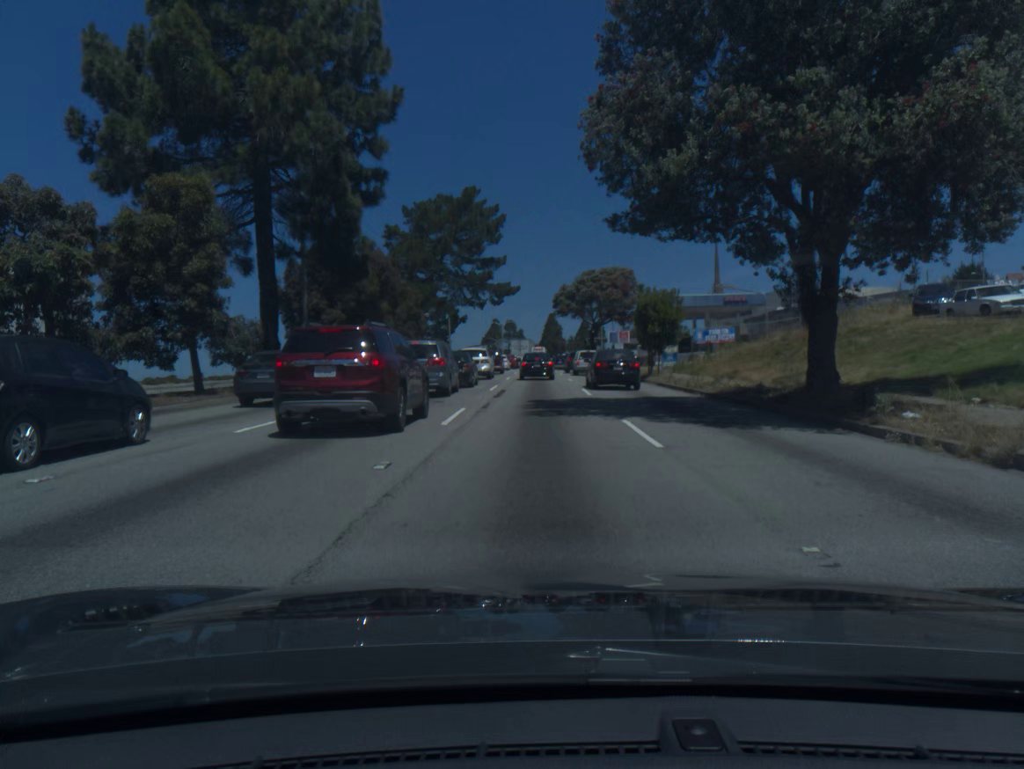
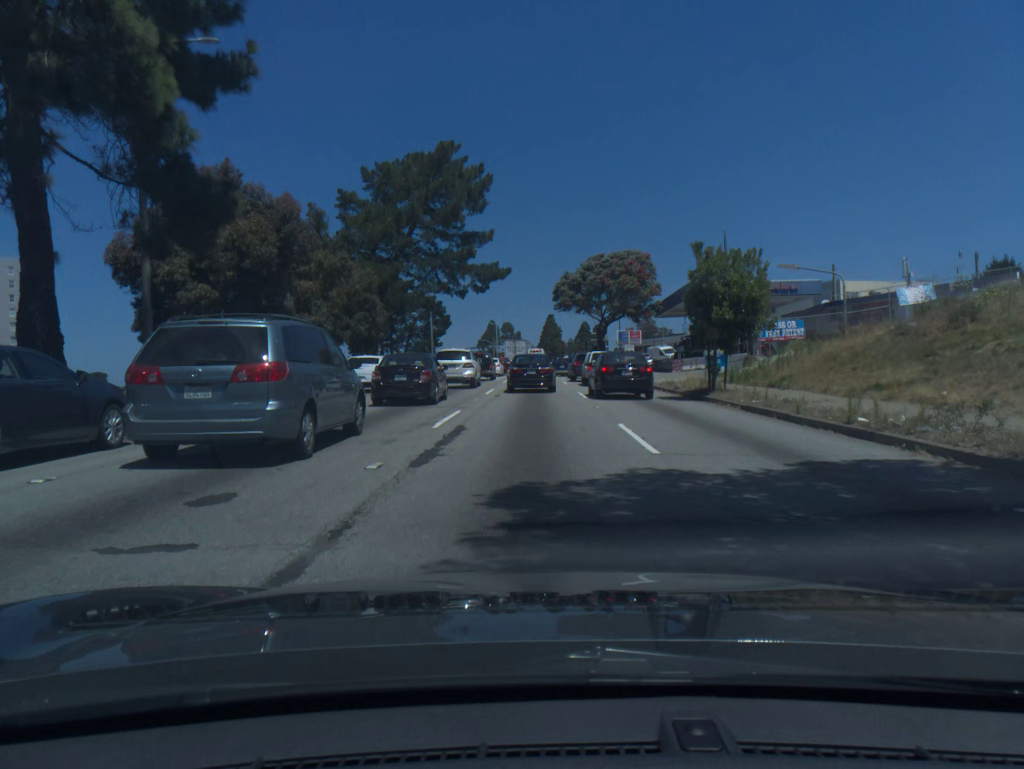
(0.0, +14.5) m; 0°
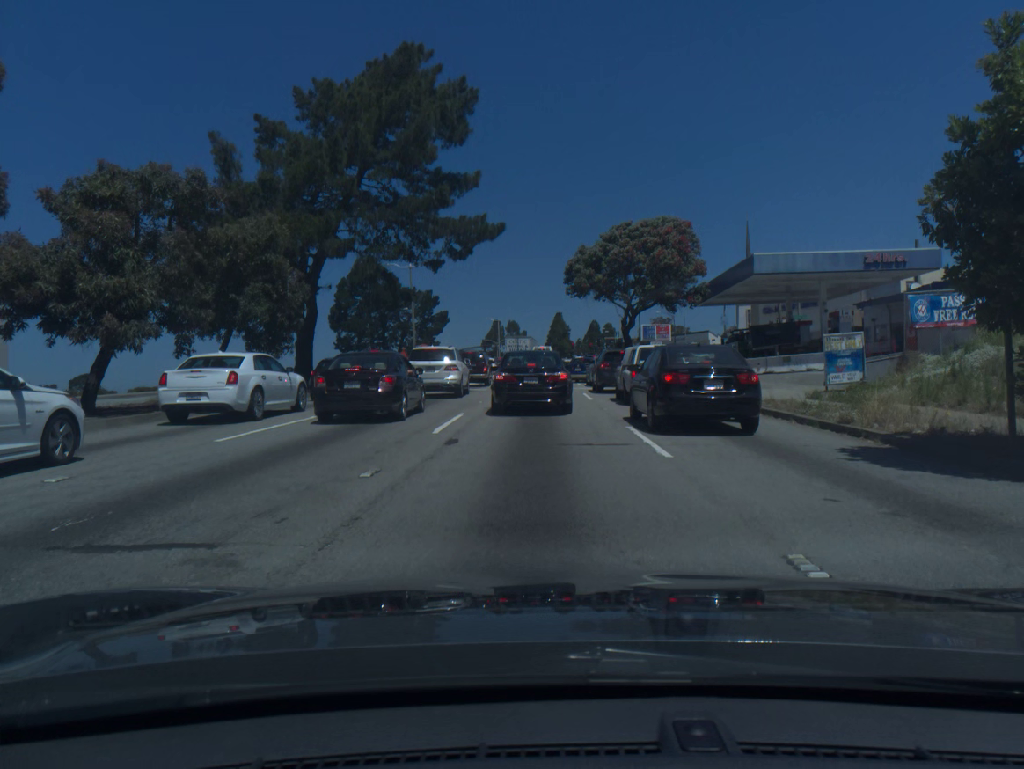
(-0.1, +15.3) m; -1°
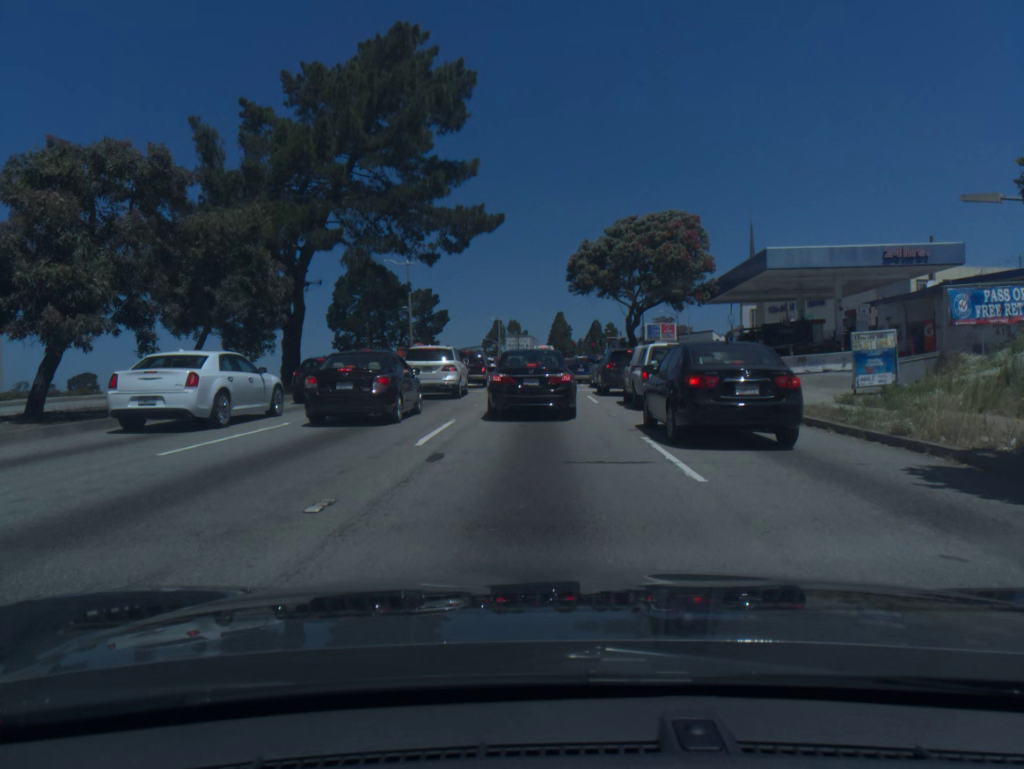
(0.0, +1.9) m; -1°
